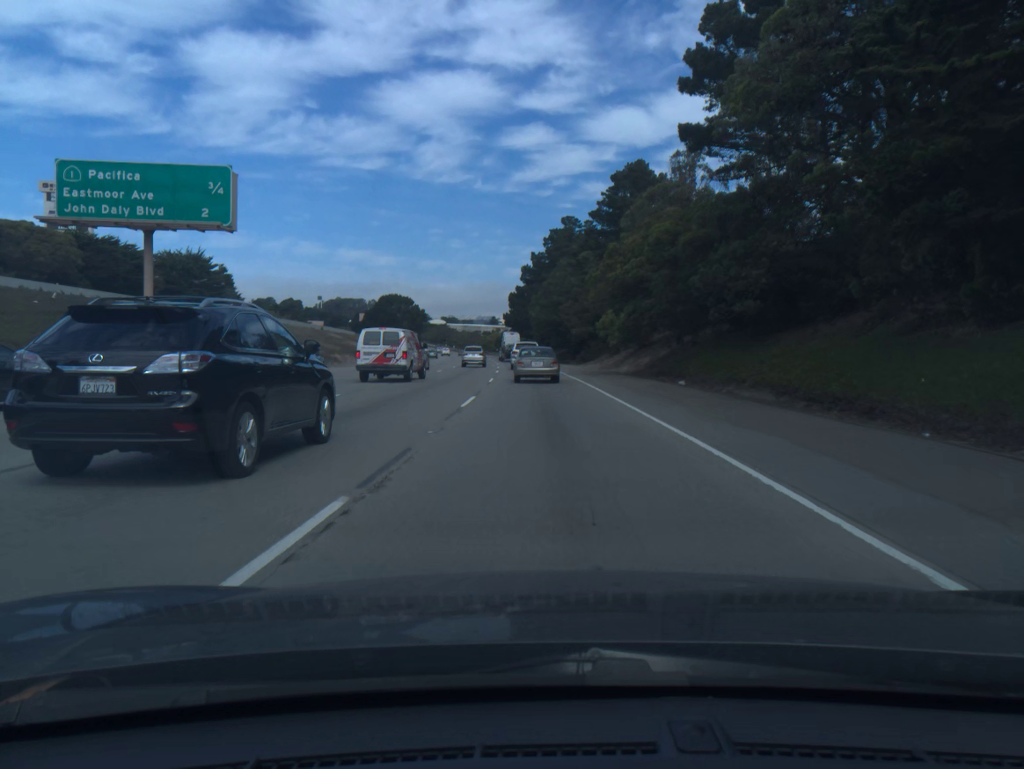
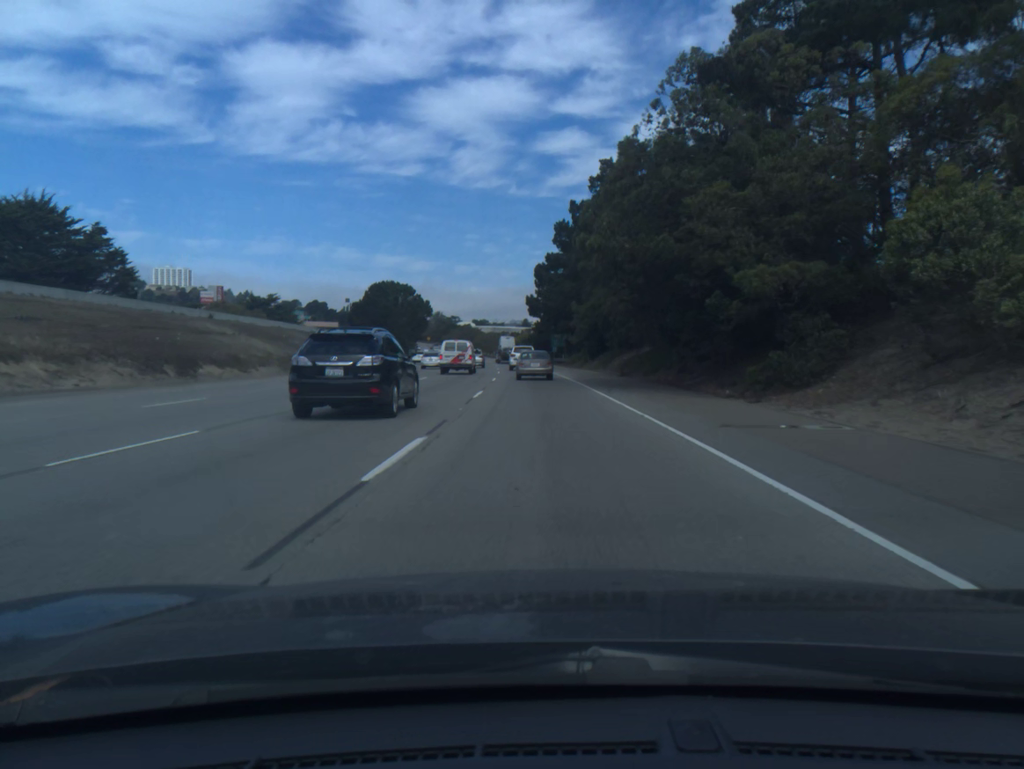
(-1.1, +53.4) m; -2°
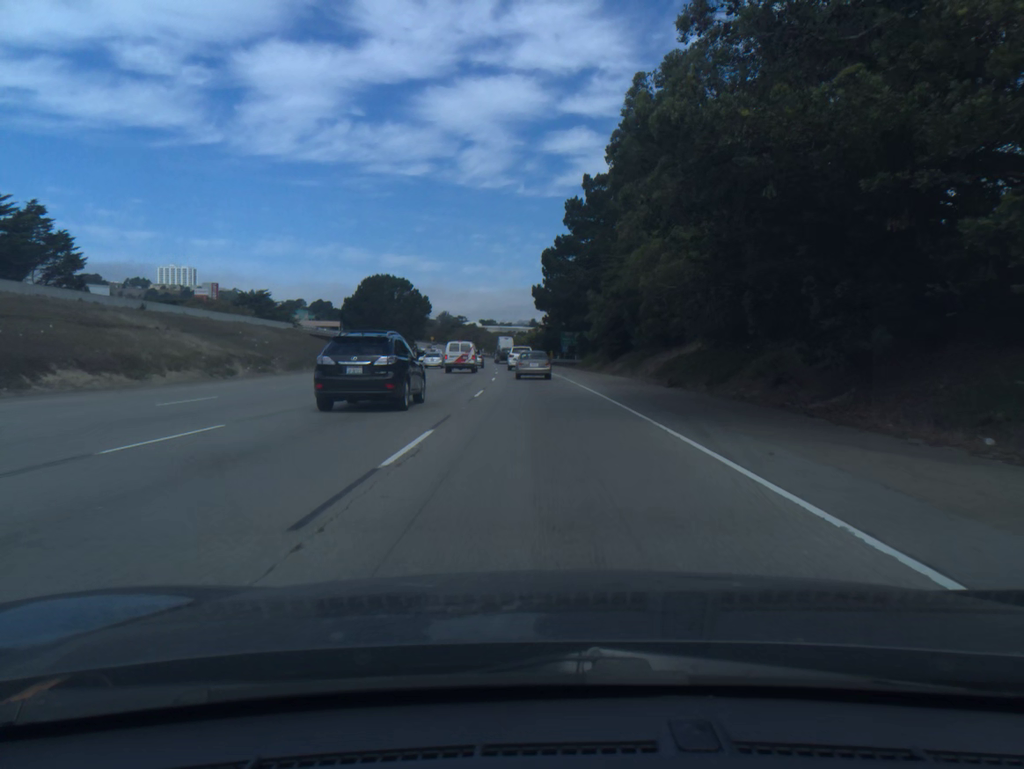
(-0.1, +13.5) m; -1°
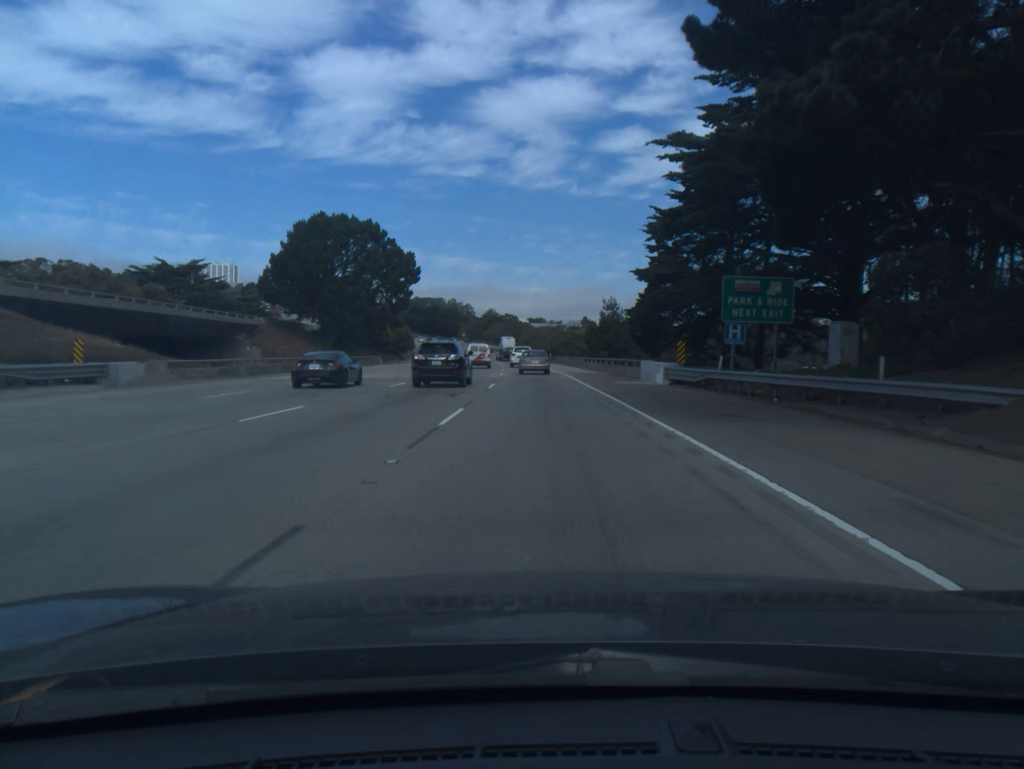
(-2.0, +68.8) m; -4°
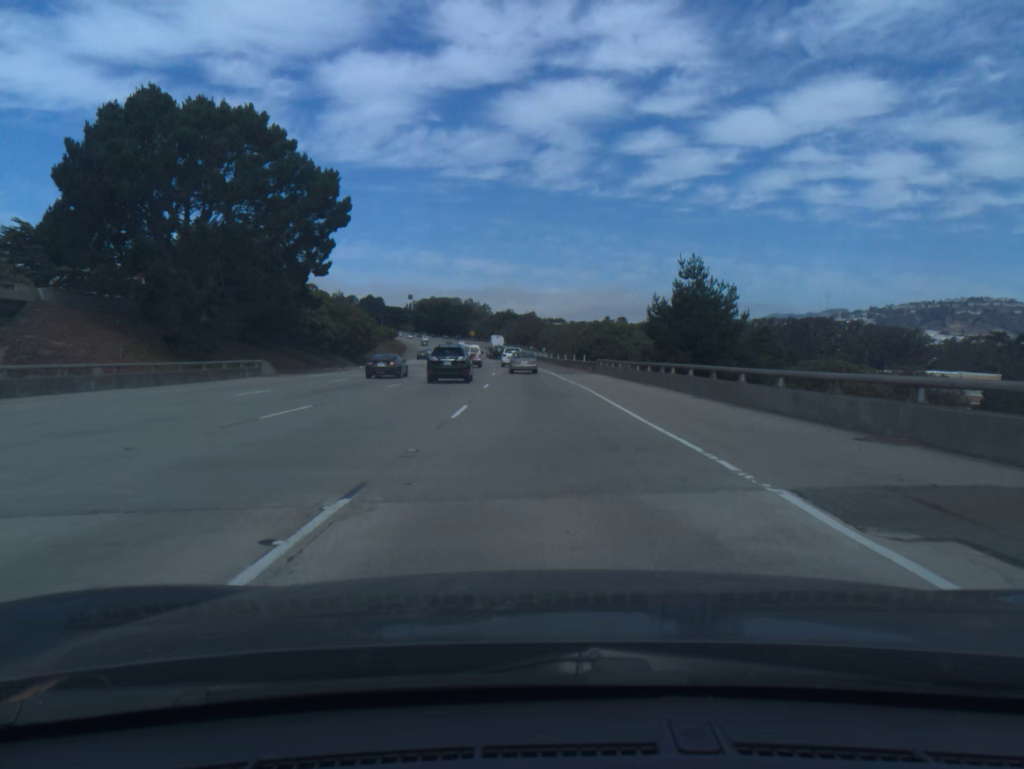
(-0.5, +42.1) m; -1°
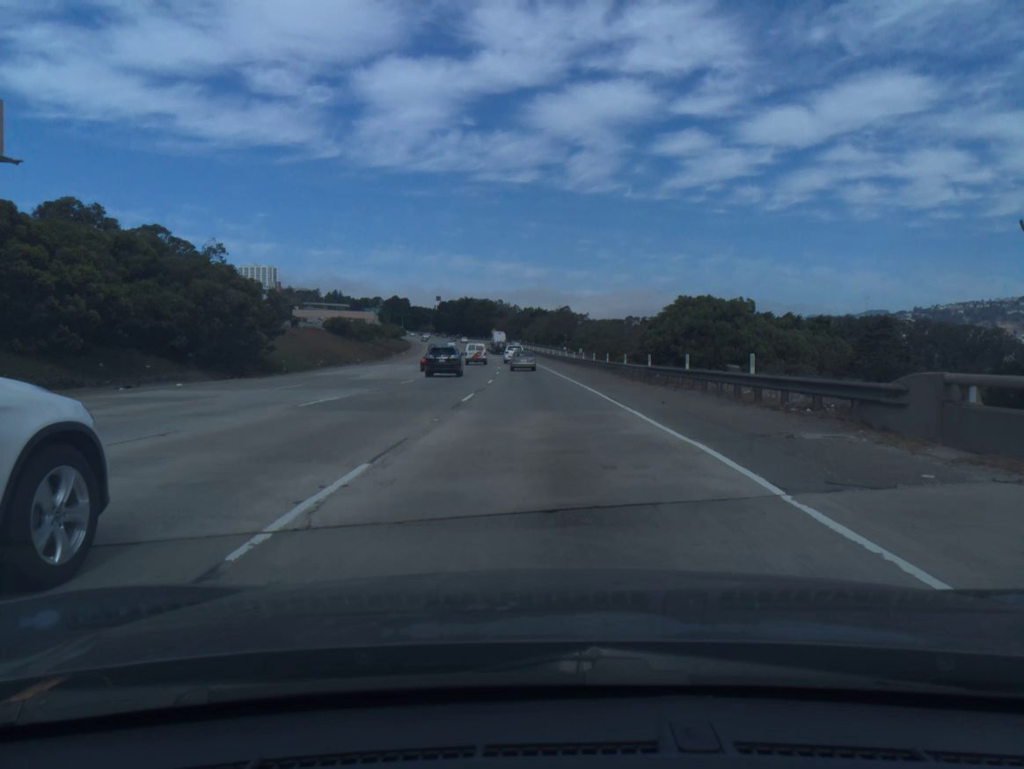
(-0.7, +42.8) m; -2°
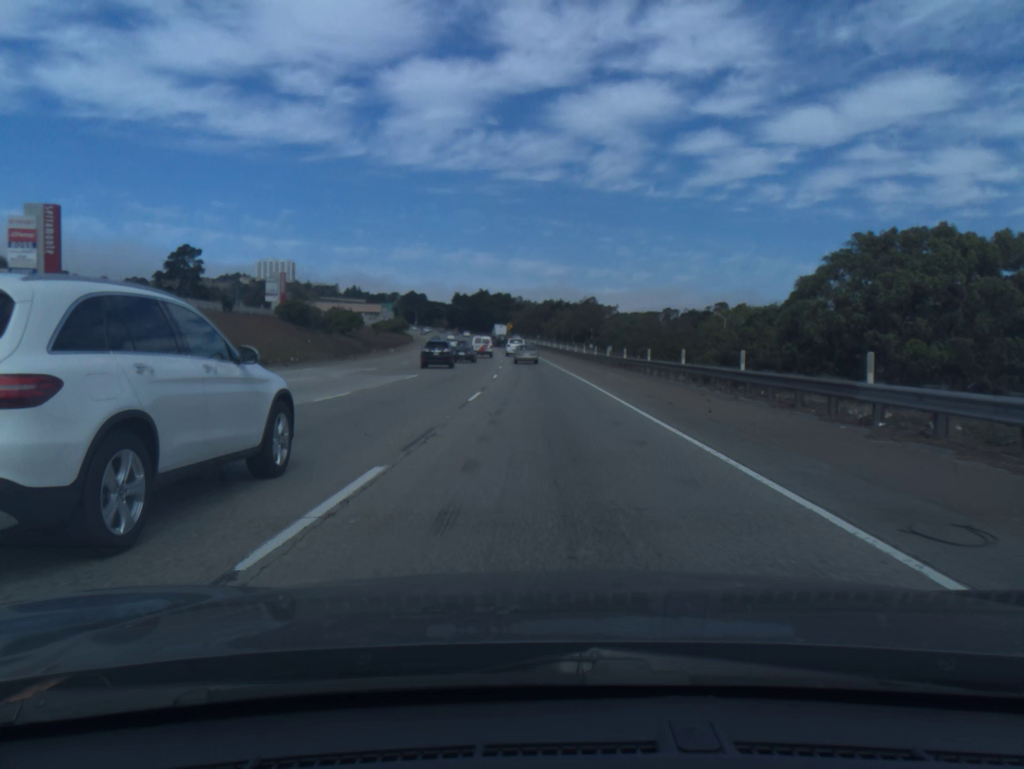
(-0.4, +29.2) m; -2°
